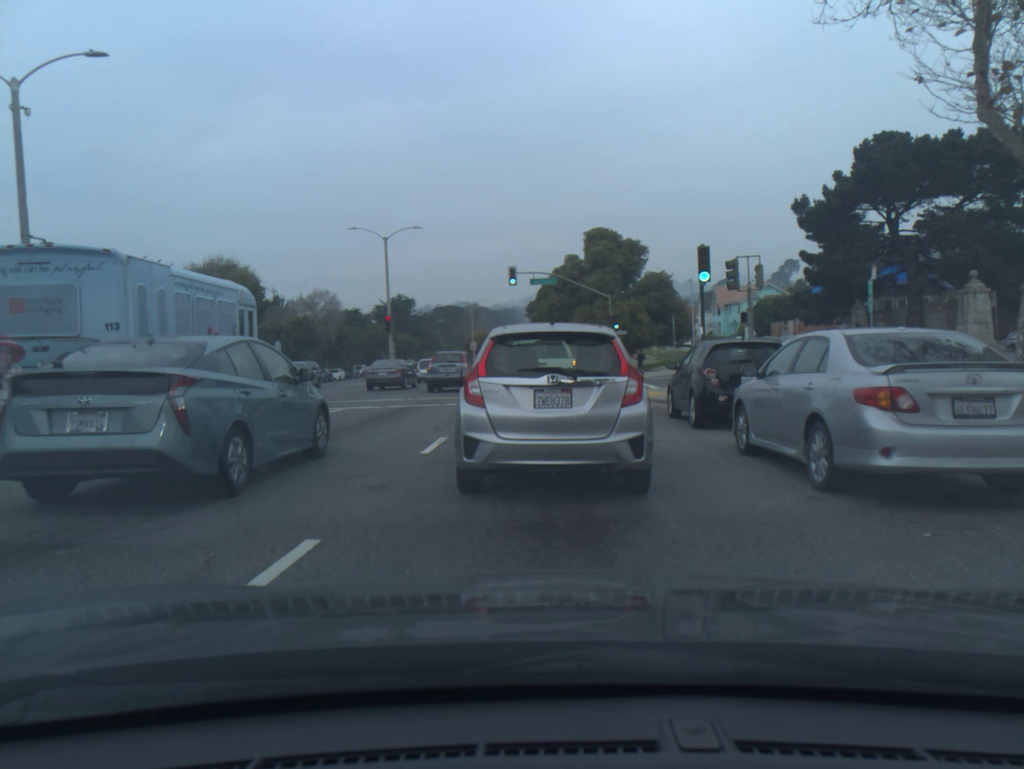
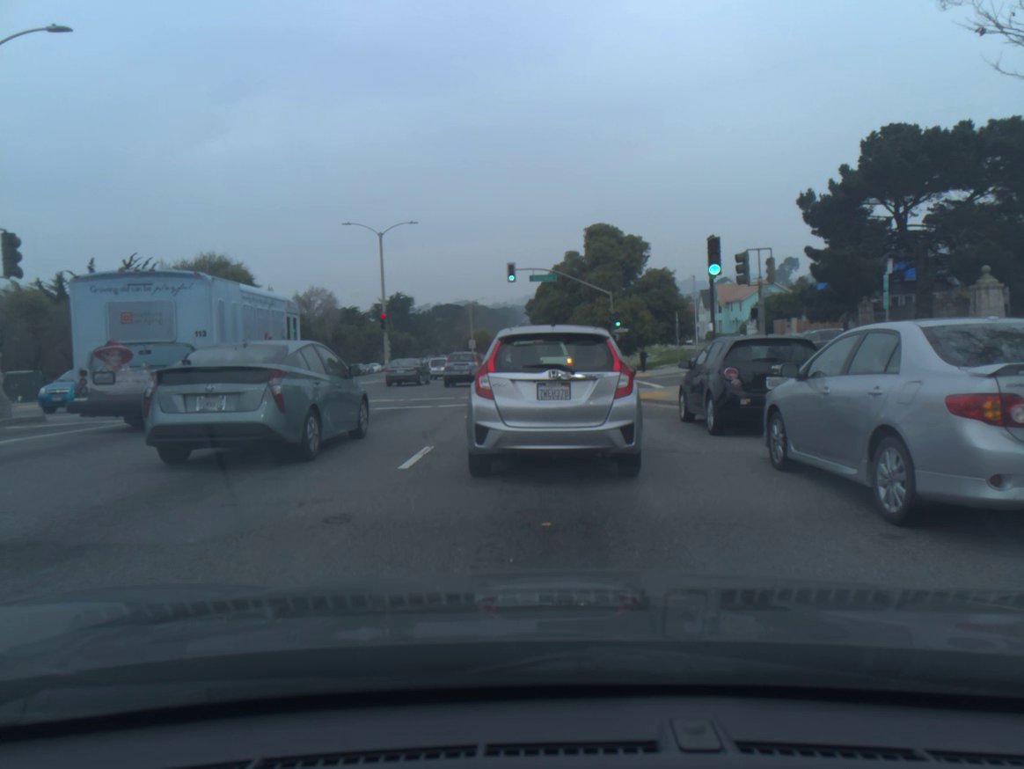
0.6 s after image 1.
(0.0, +1.5) m; -1°
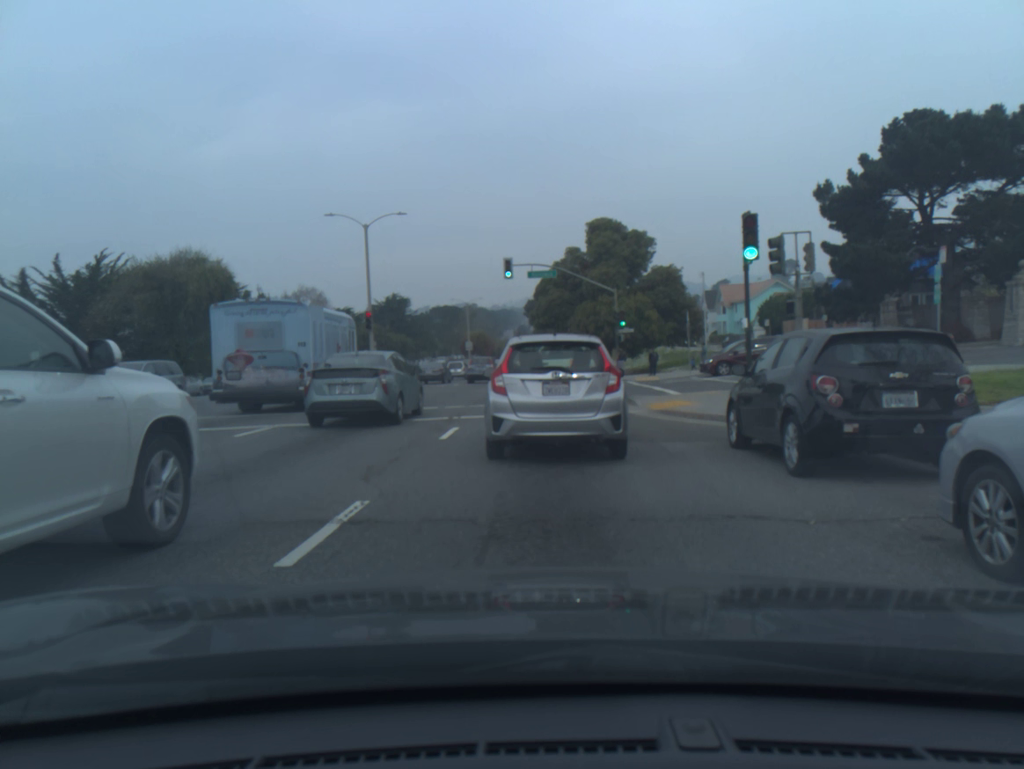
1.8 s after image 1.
(0.0, +3.8) m; 0°
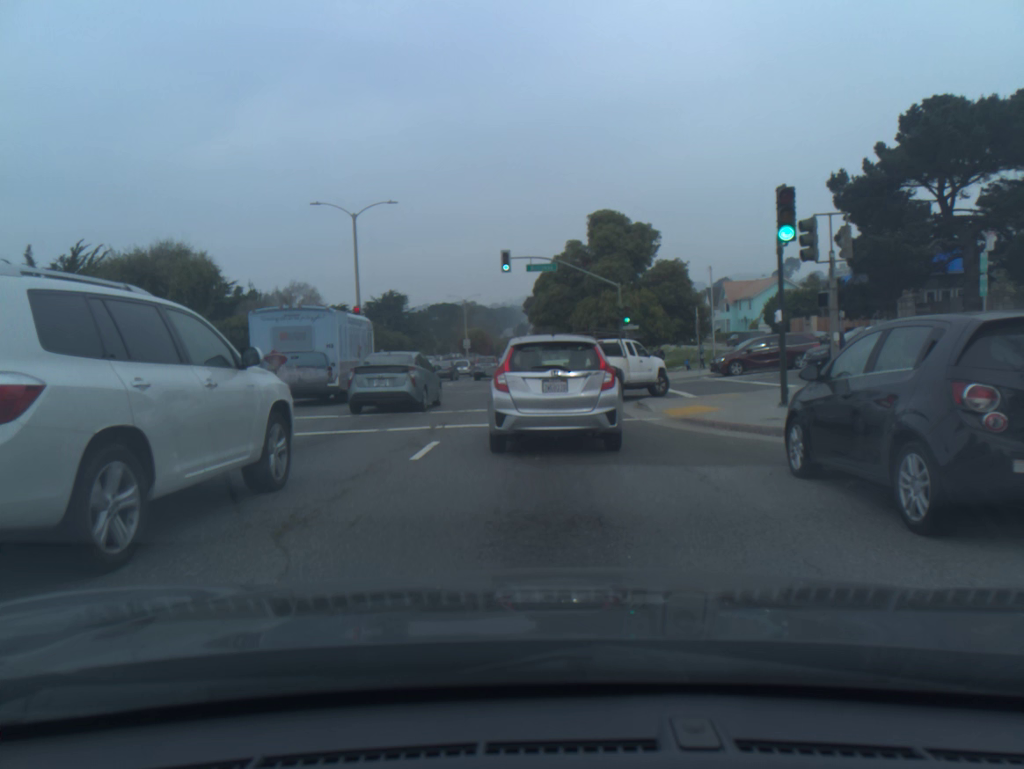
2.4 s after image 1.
(0.0, +2.6) m; 0°
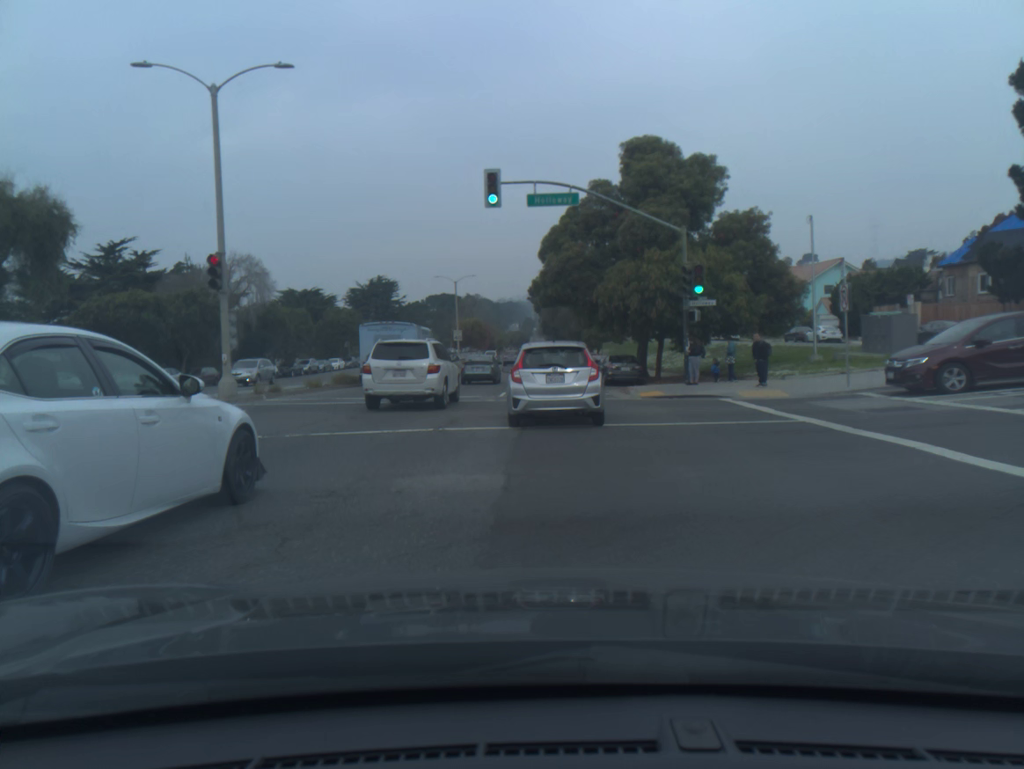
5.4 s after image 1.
(0.0, +18.7) m; 0°
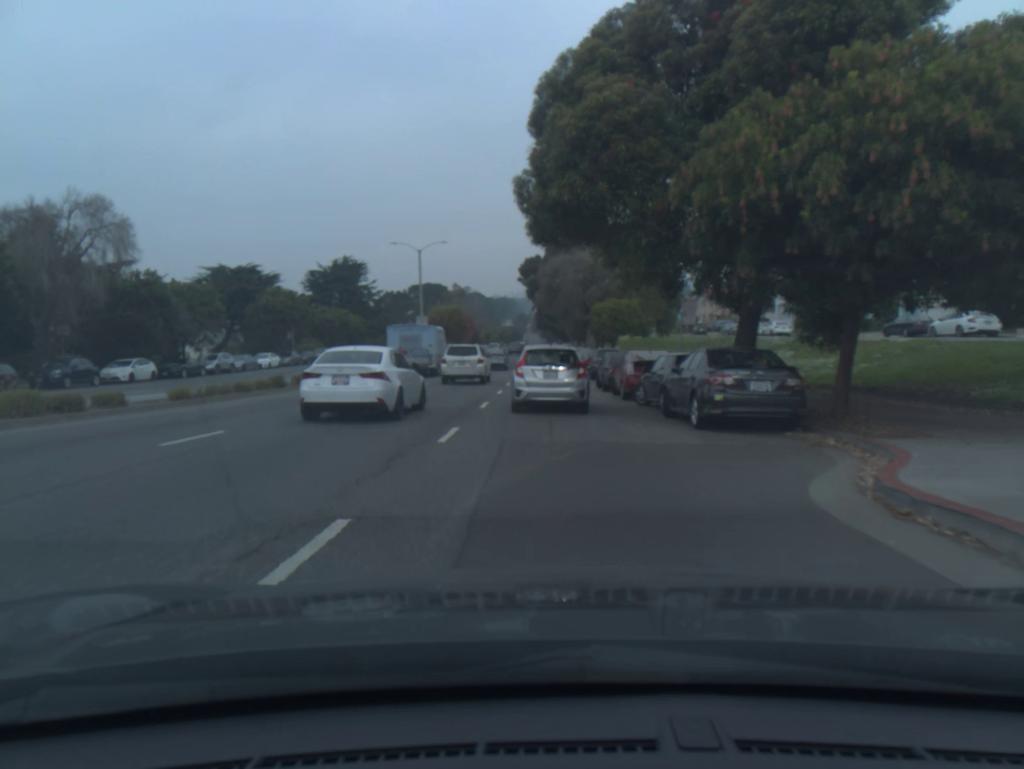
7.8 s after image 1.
(0.0, +22.0) m; 0°
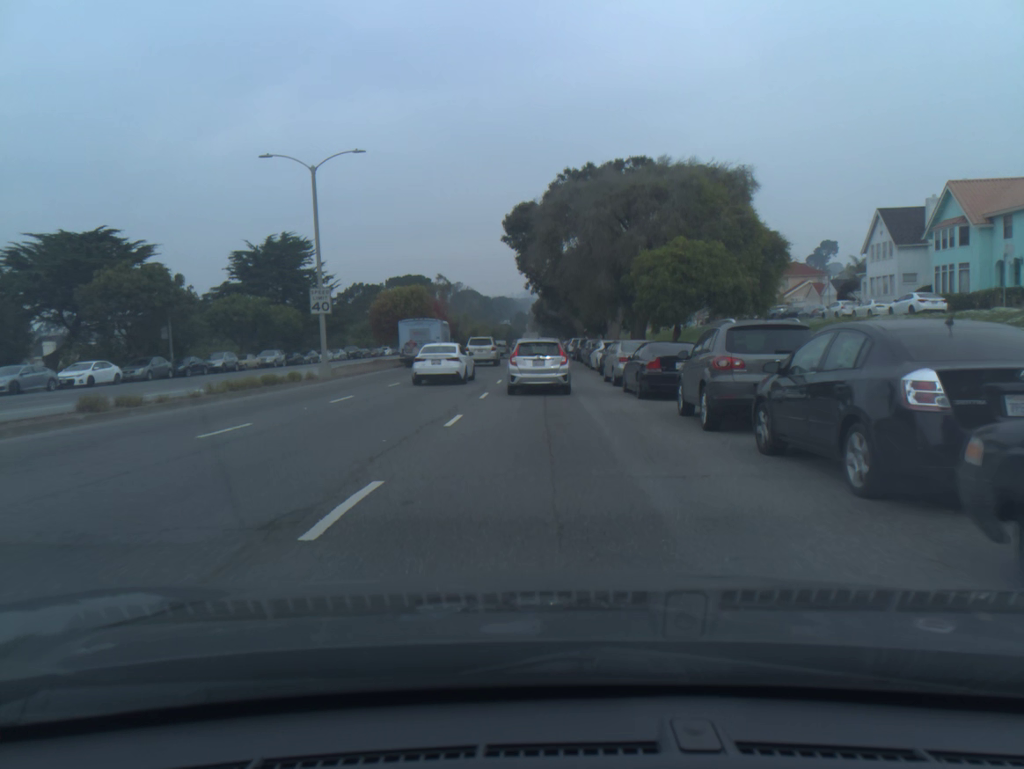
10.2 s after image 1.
(0.0, +27.6) m; 0°
